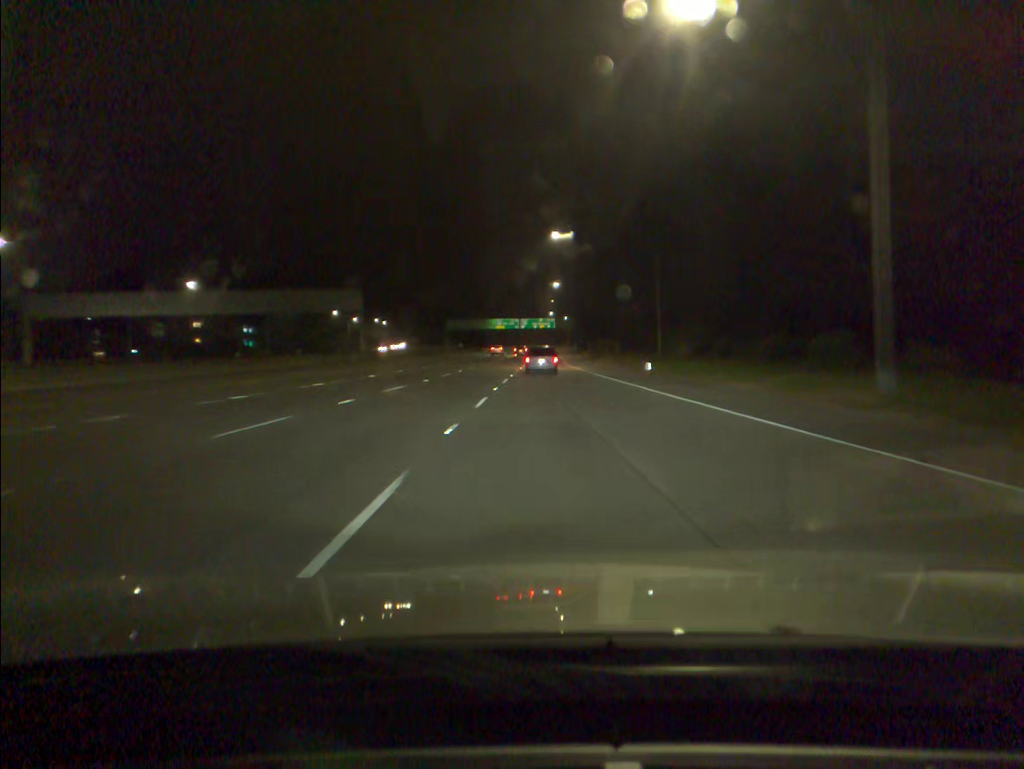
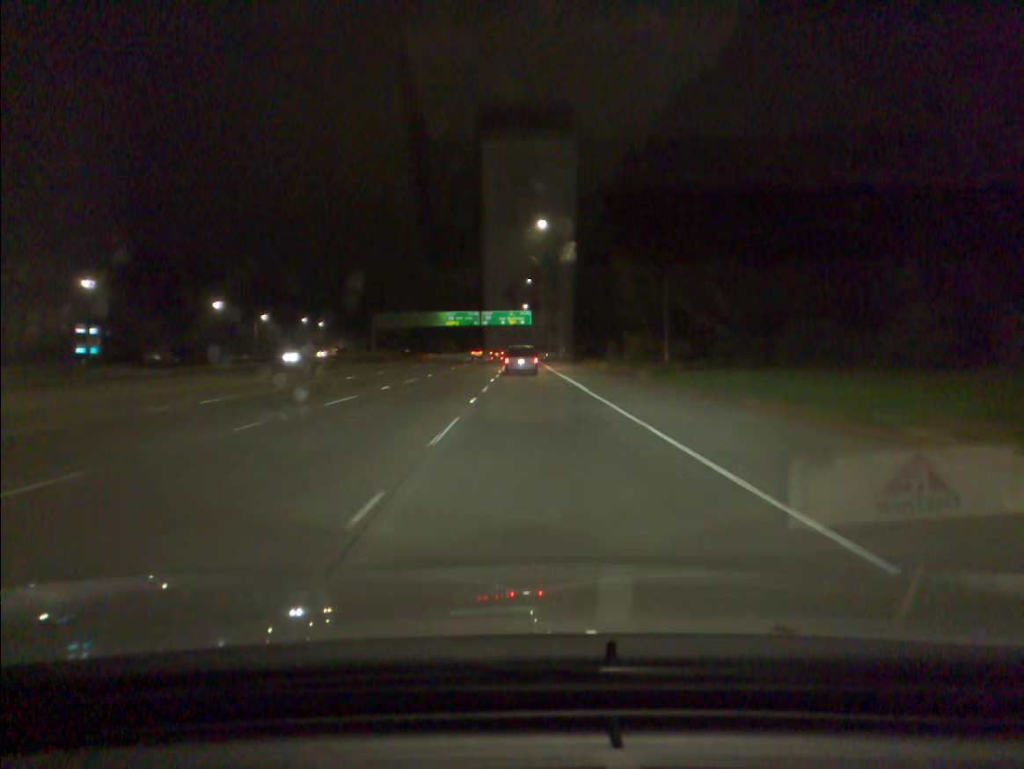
(+1.5, +65.1) m; +2°
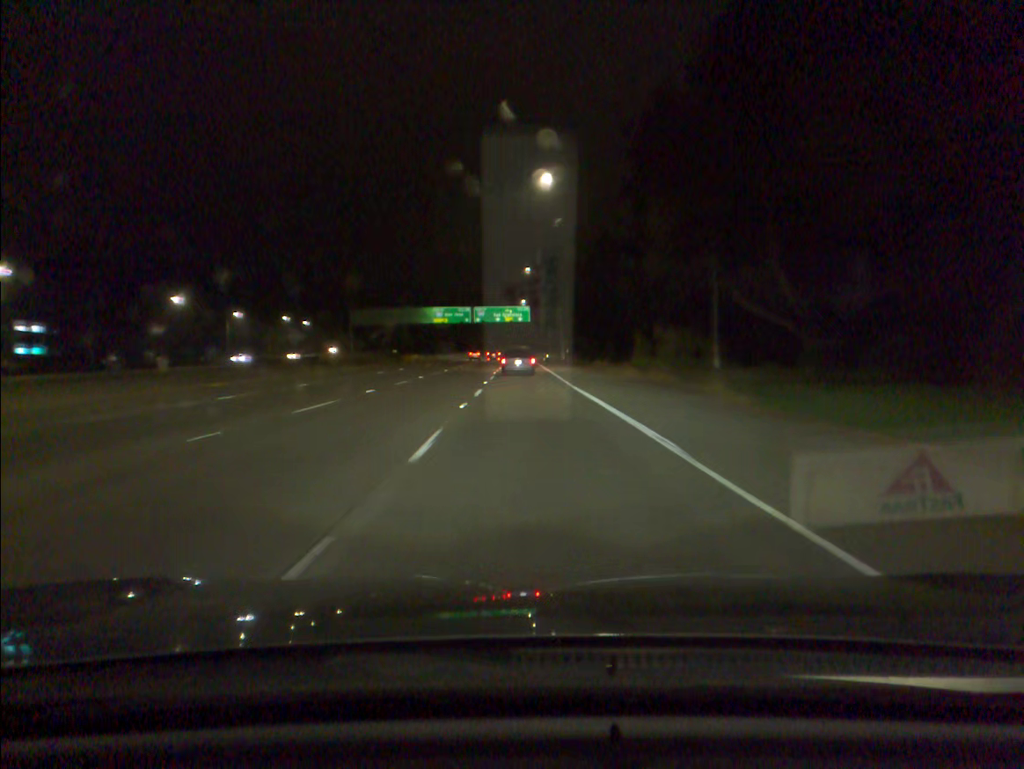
(0.0, +16.1) m; 0°
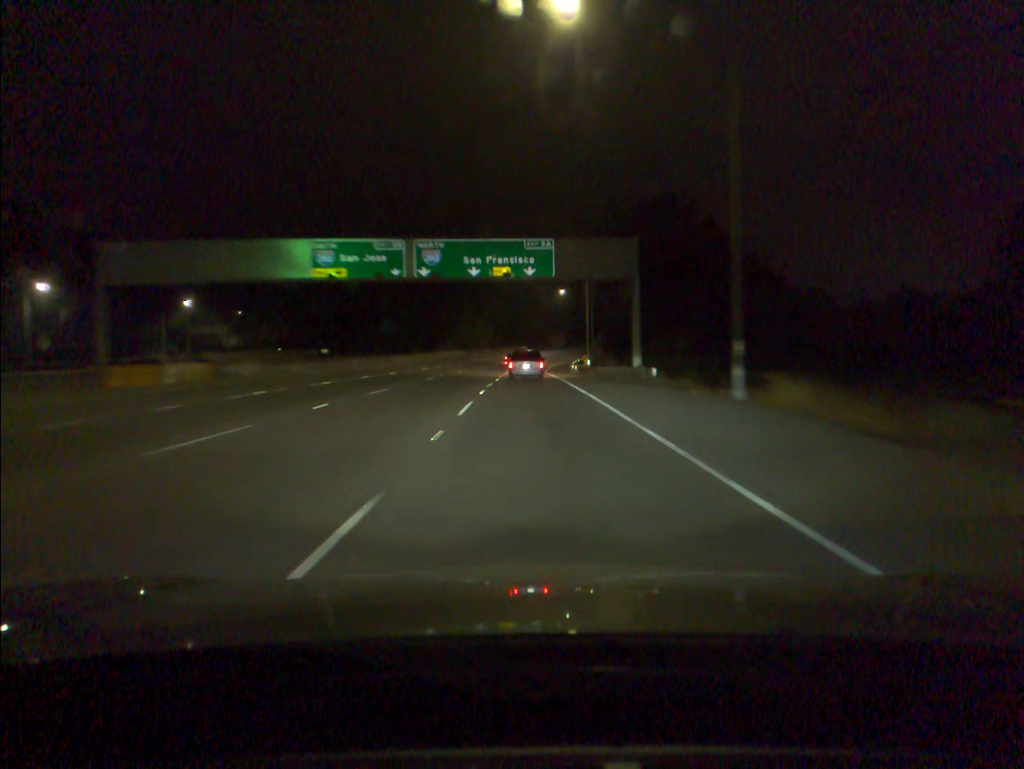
(-0.5, +79.6) m; 0°
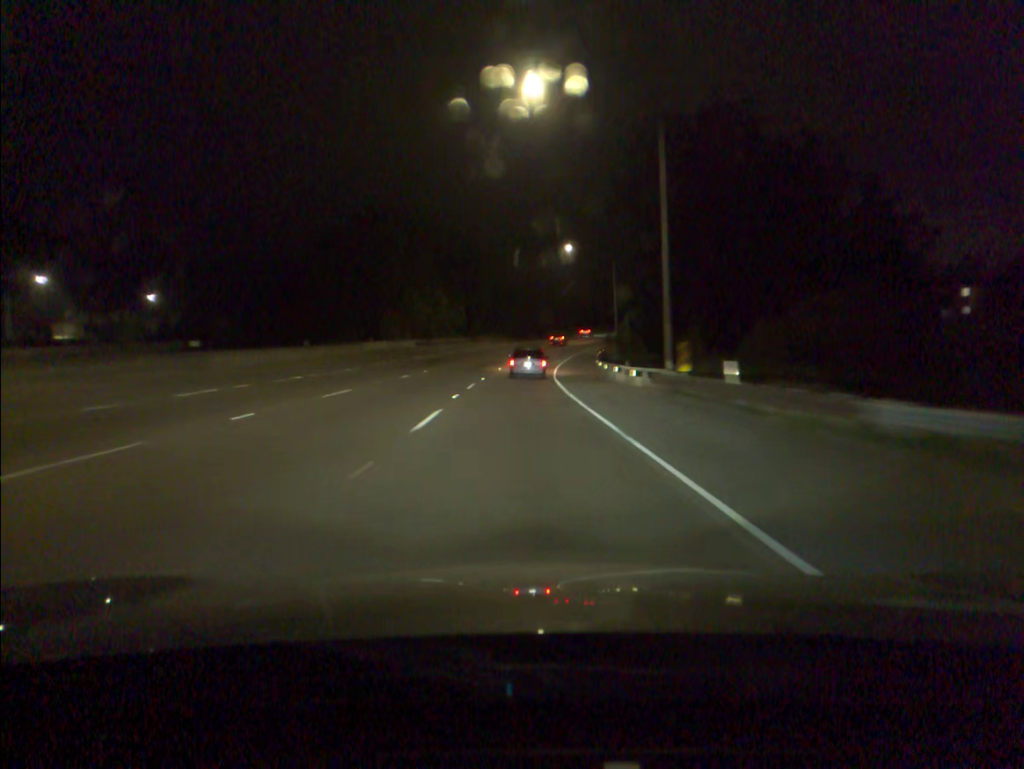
(+0.3, +47.1) m; +1°
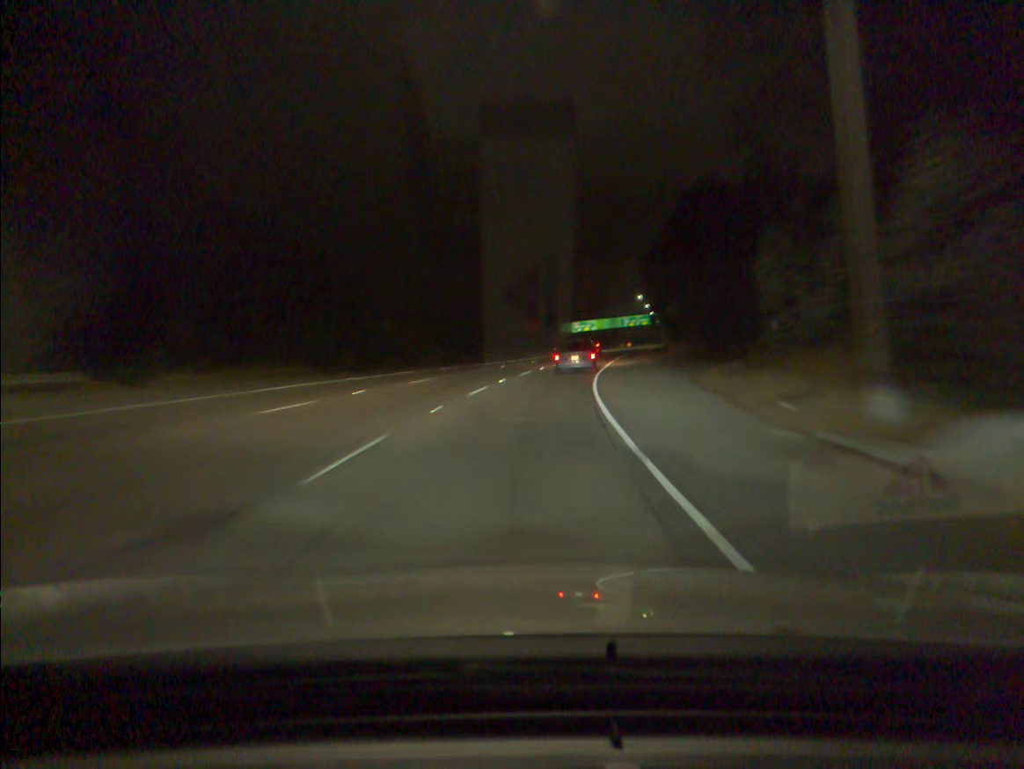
(+3.1, +77.6) m; +8°
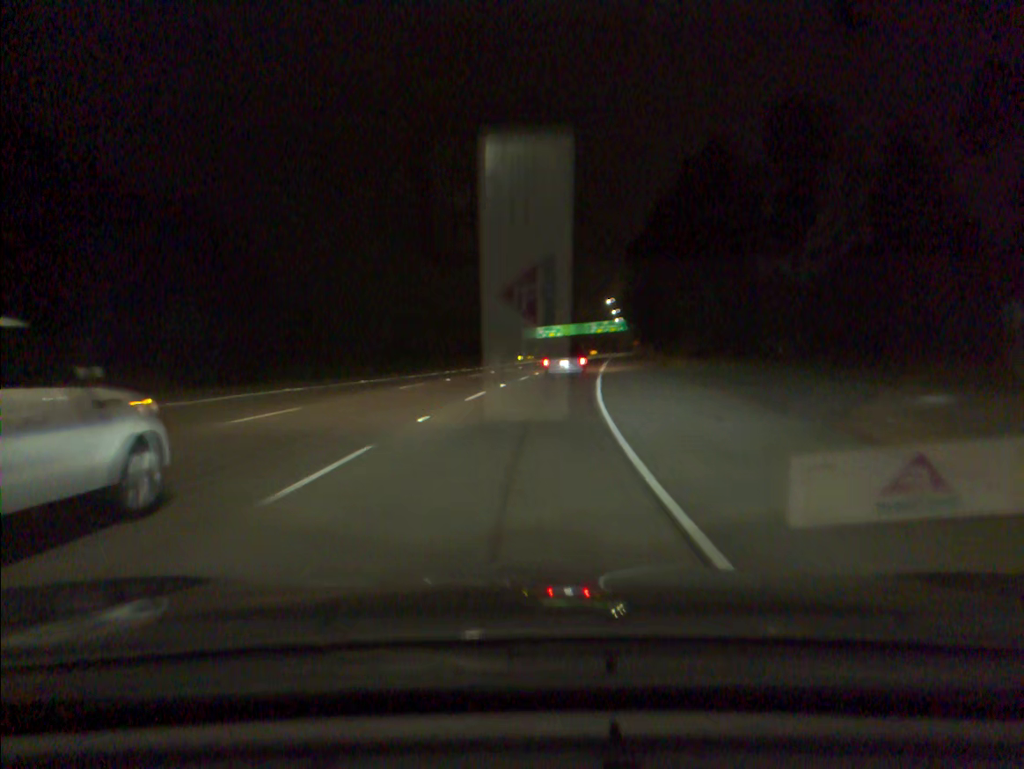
(+0.4, +15.2) m; +3°
